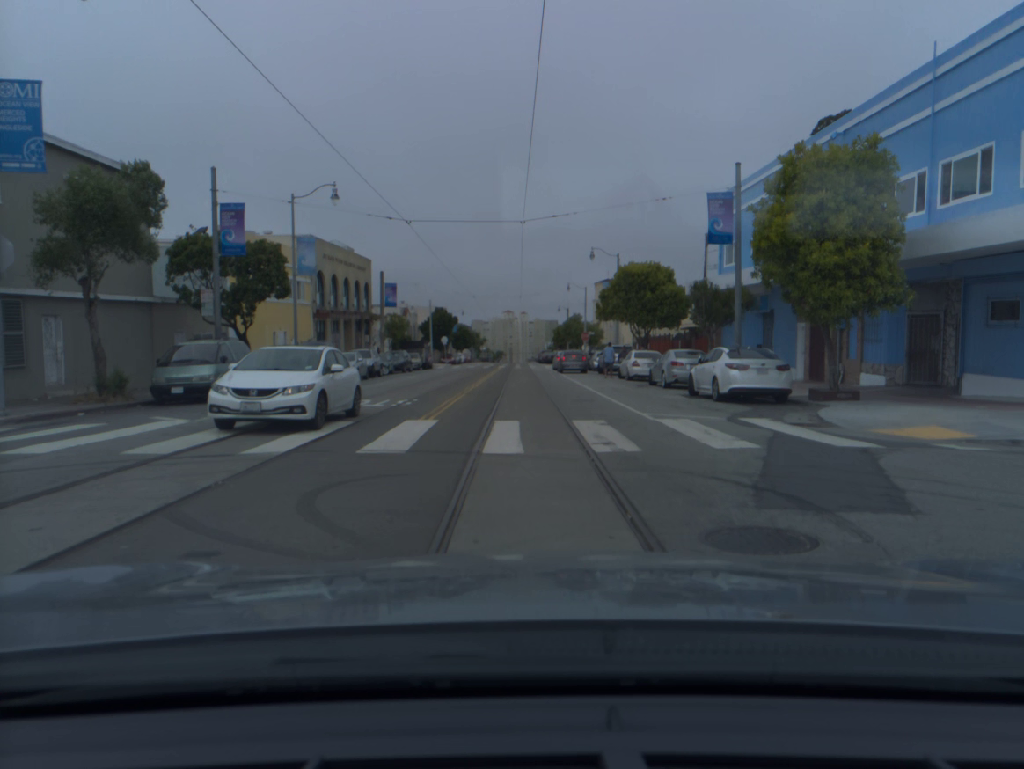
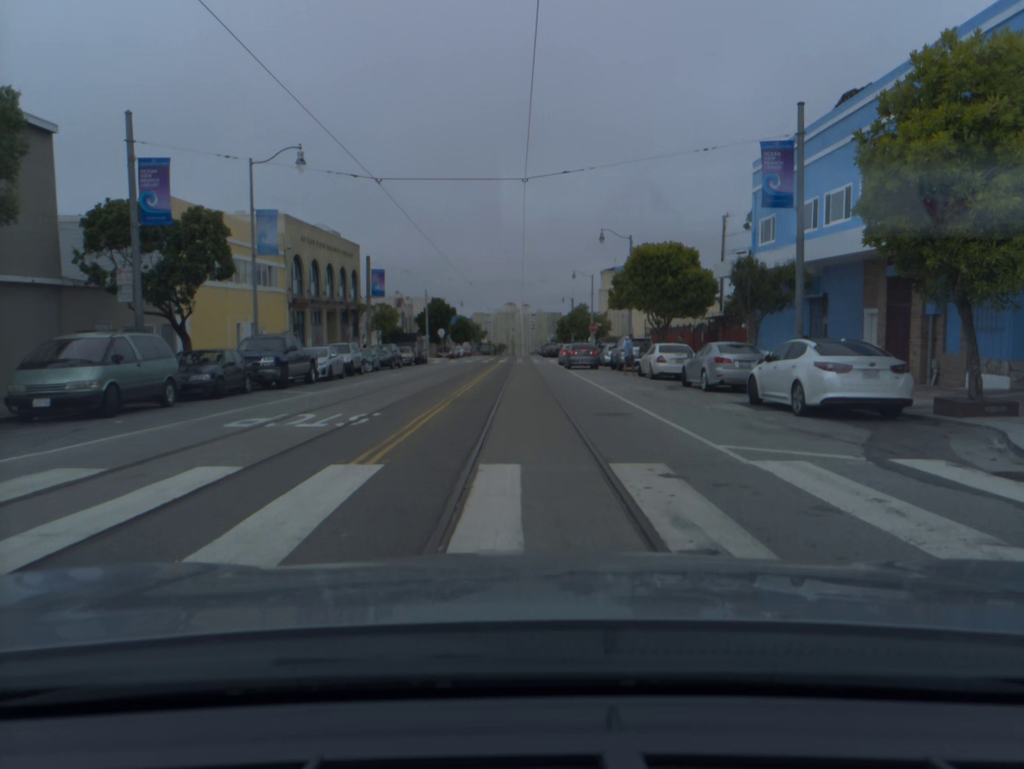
(0.0, +5.9) m; 0°
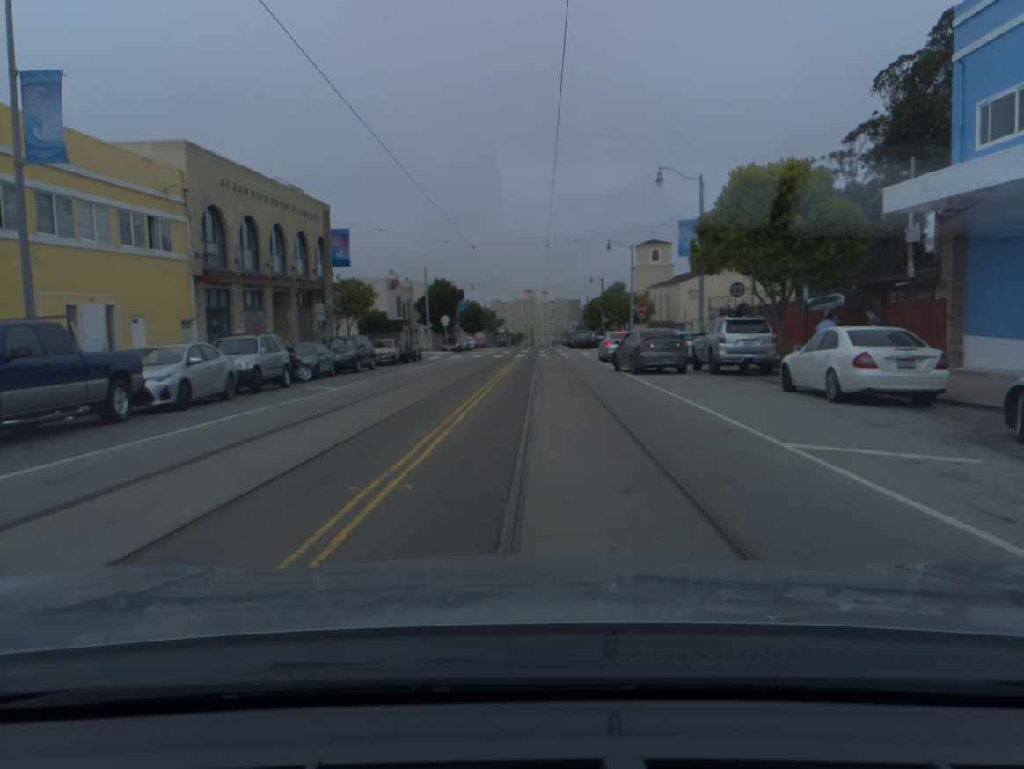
(-0.4, +15.8) m; -1°
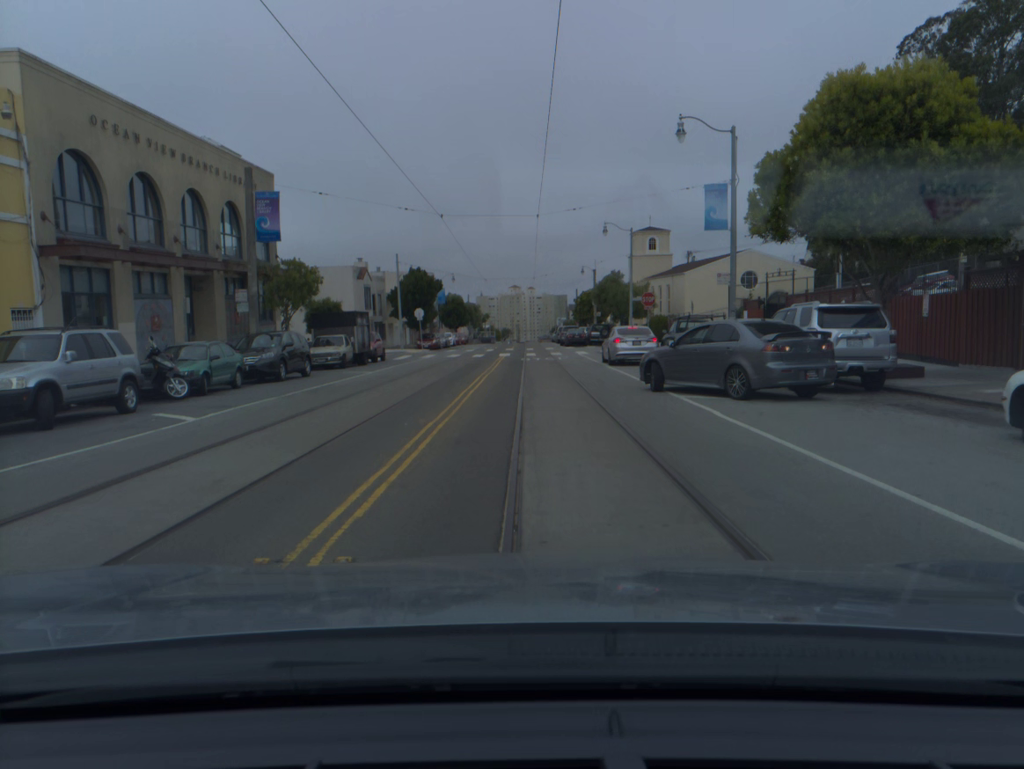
(+0.1, +9.1) m; +1°
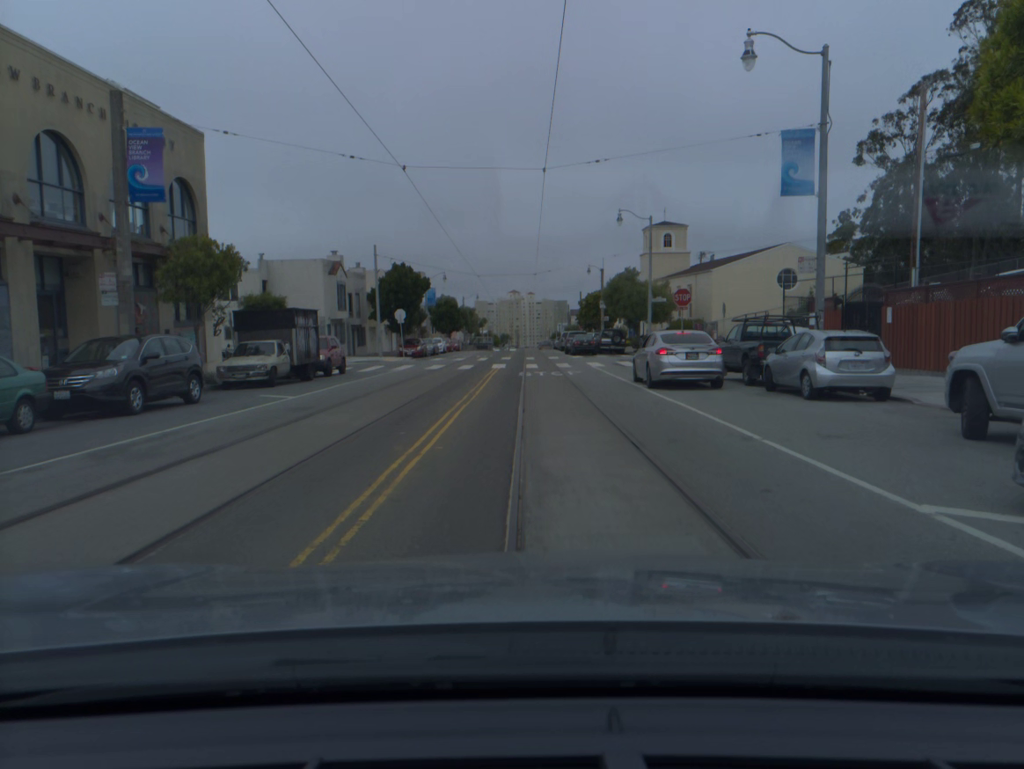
(0.0, +9.4) m; 0°
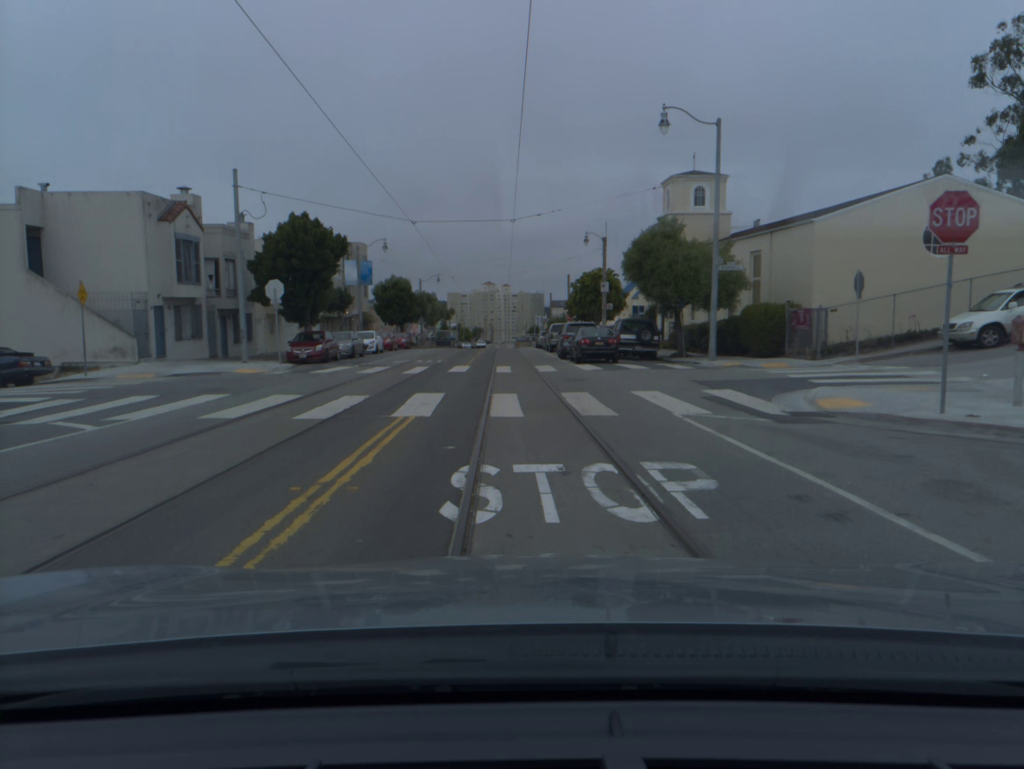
(+0.2, +22.8) m; +2°
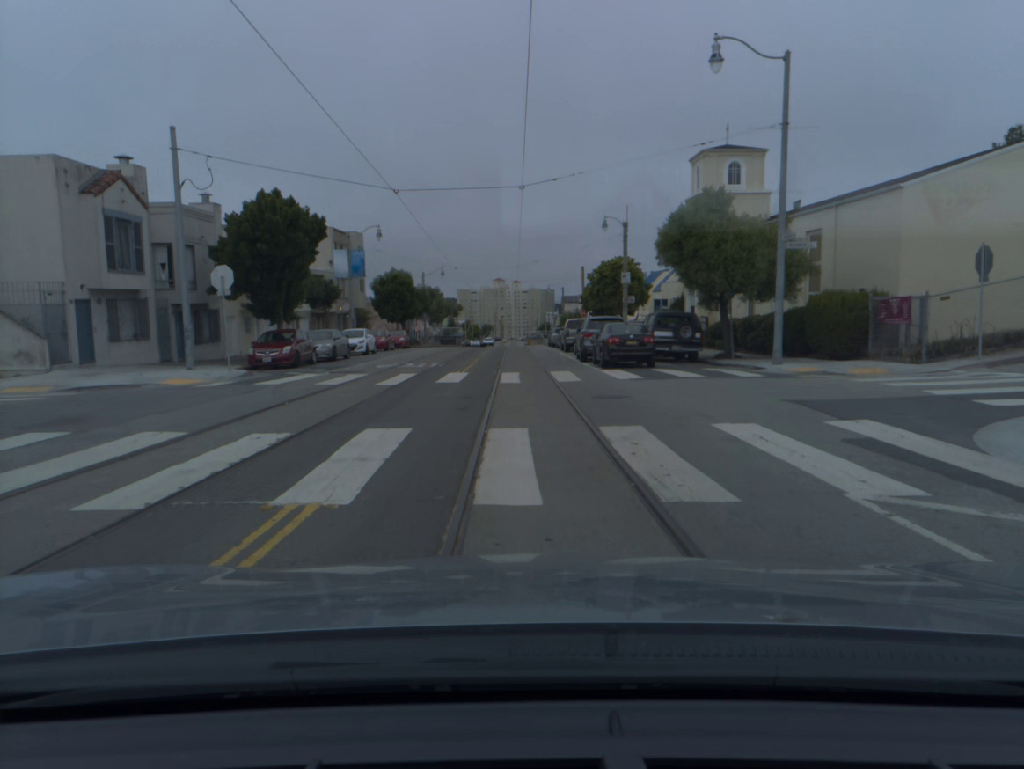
(-0.1, +6.6) m; -2°
